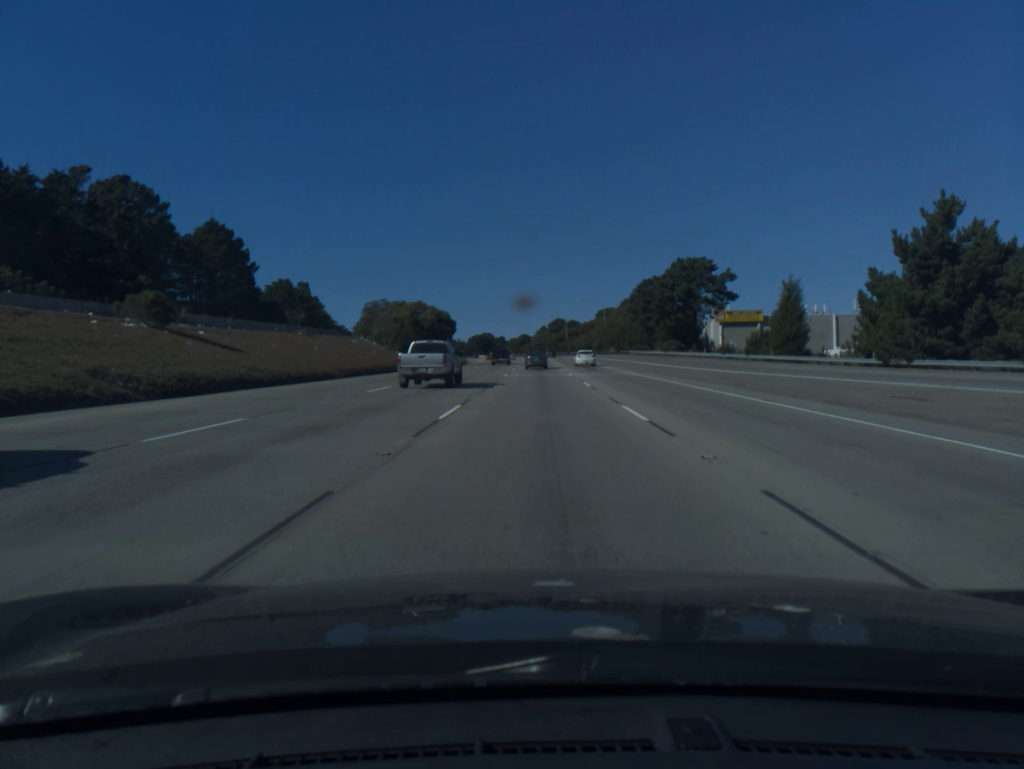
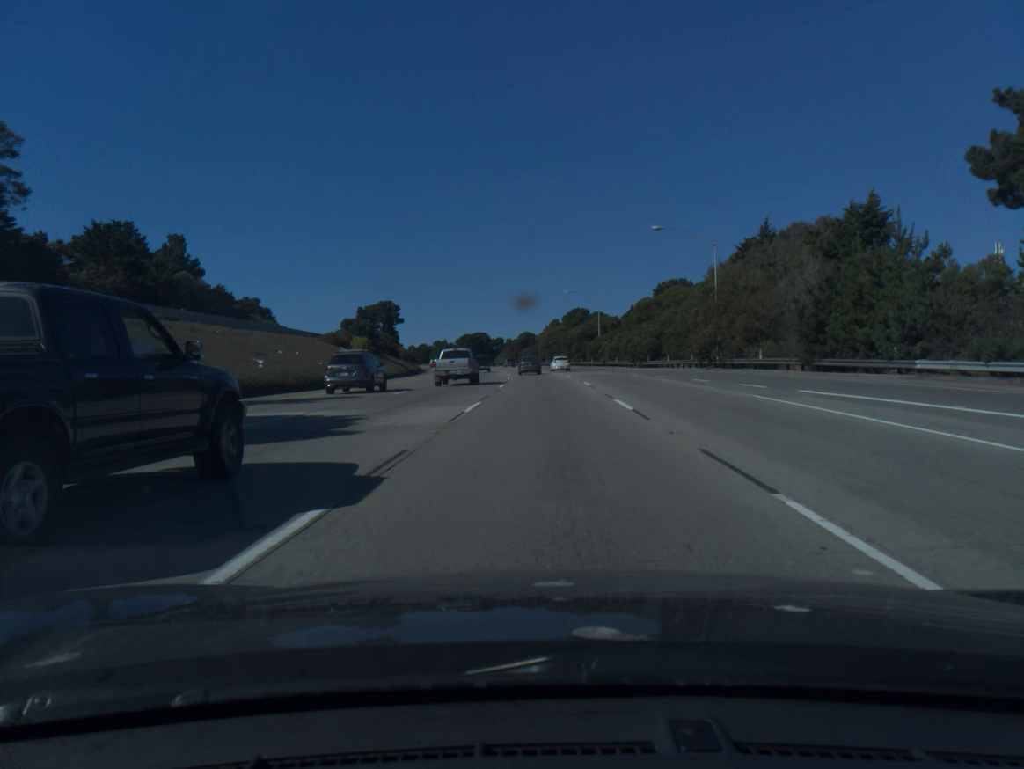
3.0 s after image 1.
(-0.4, +84.6) m; -1°
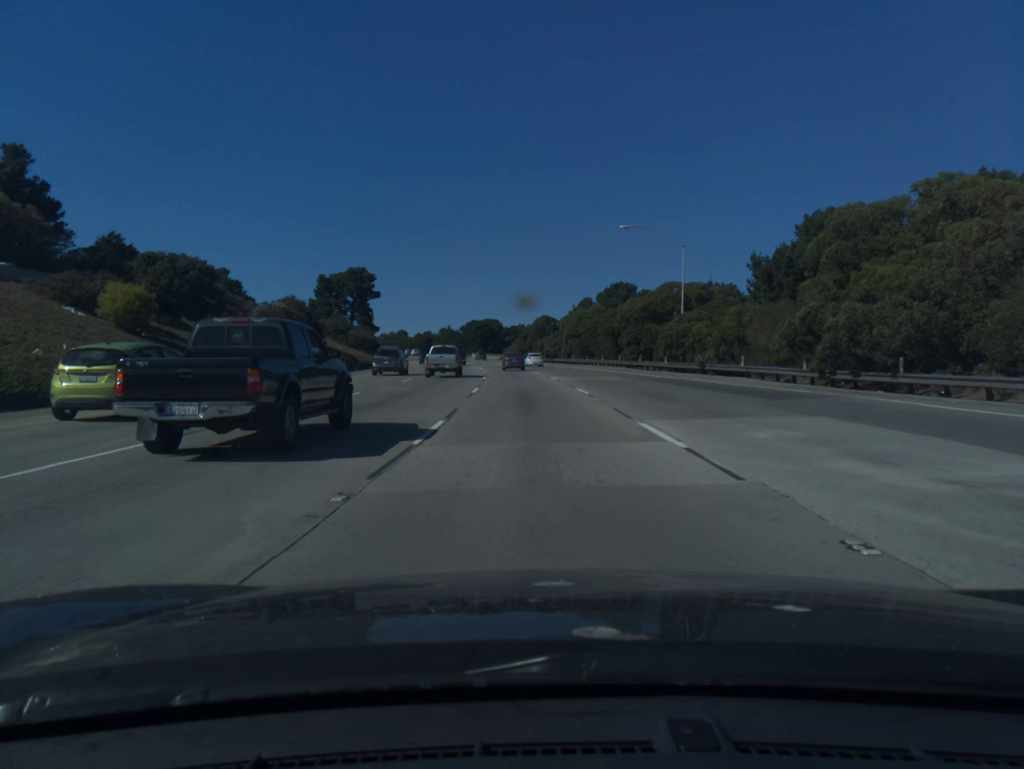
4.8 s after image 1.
(-0.4, +50.5) m; -1°
